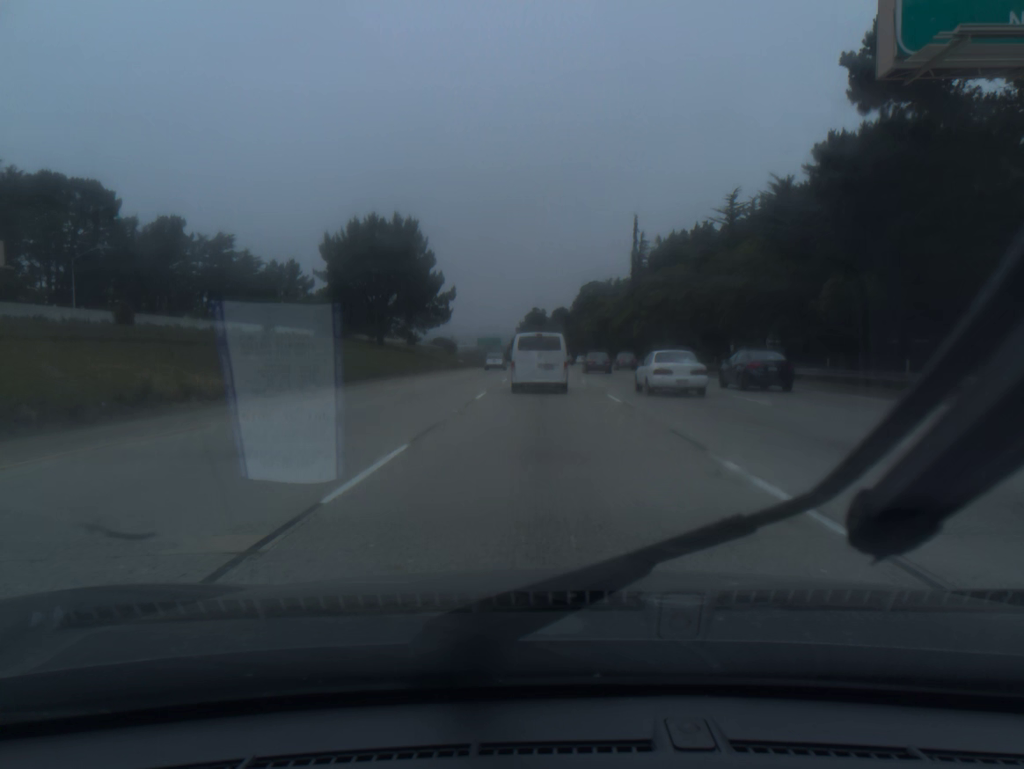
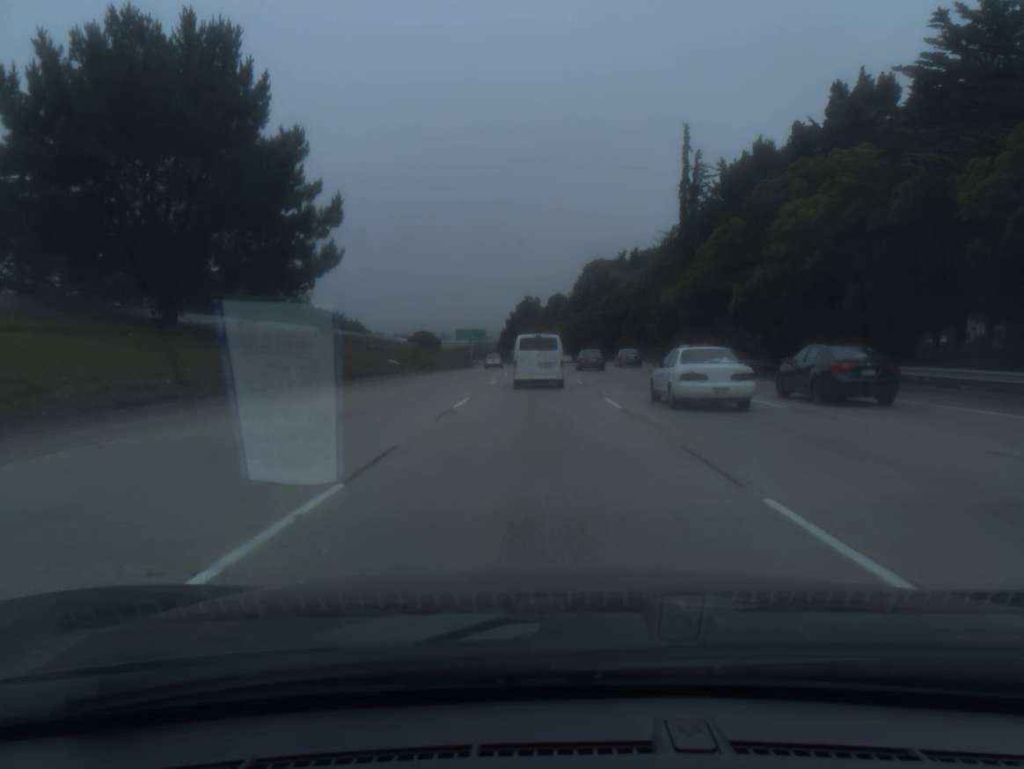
(+0.2, +46.0) m; 0°
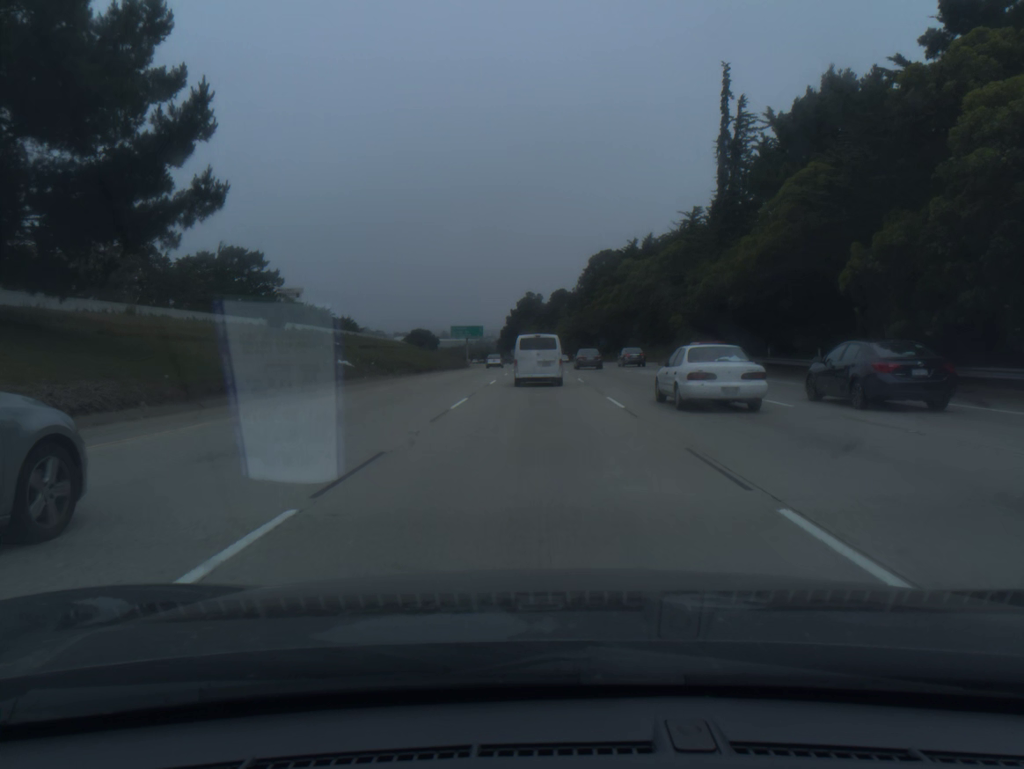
(0.0, +15.1) m; 0°
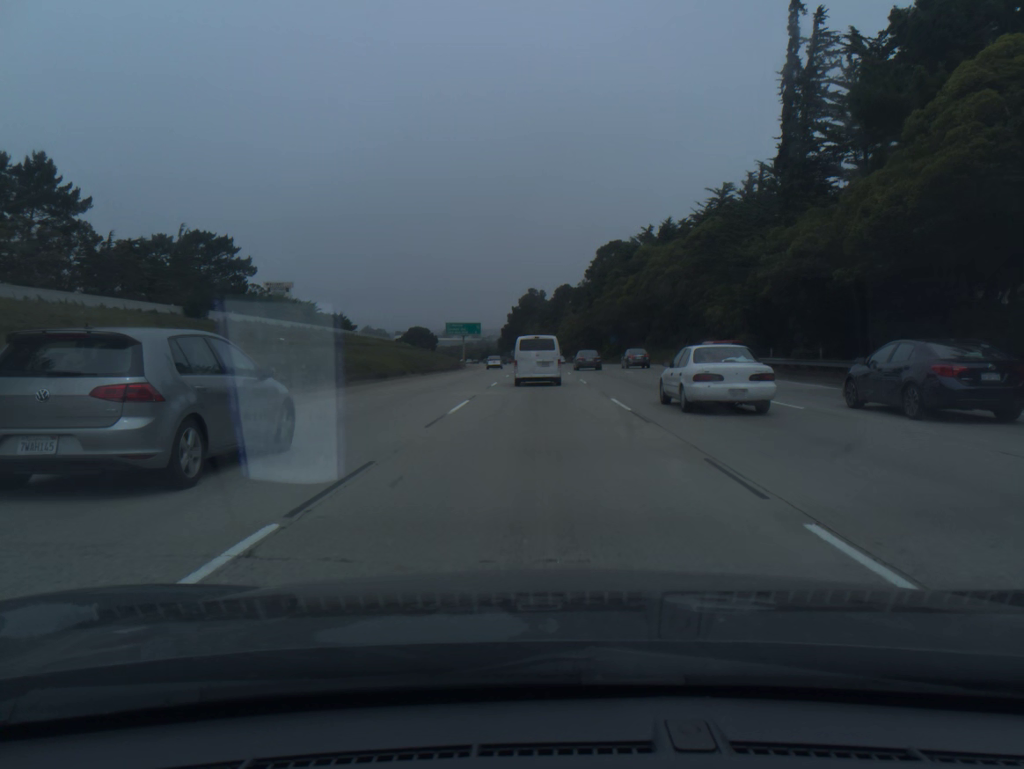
(0.0, +15.1) m; 0°
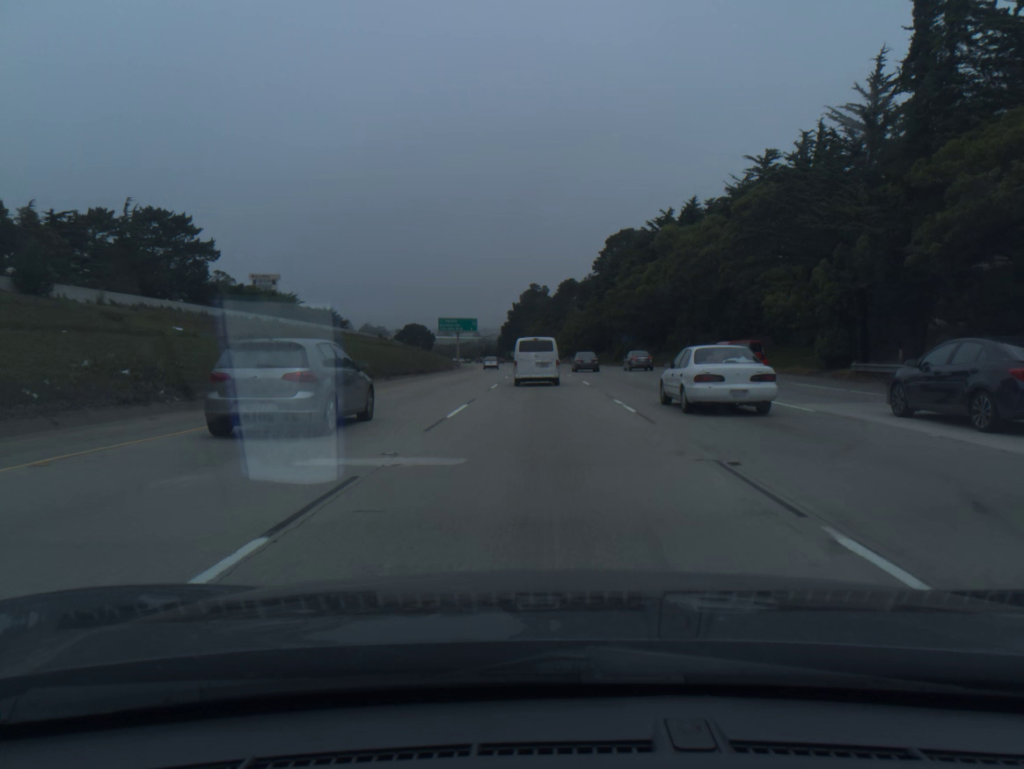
(0.0, +15.0) m; 0°
